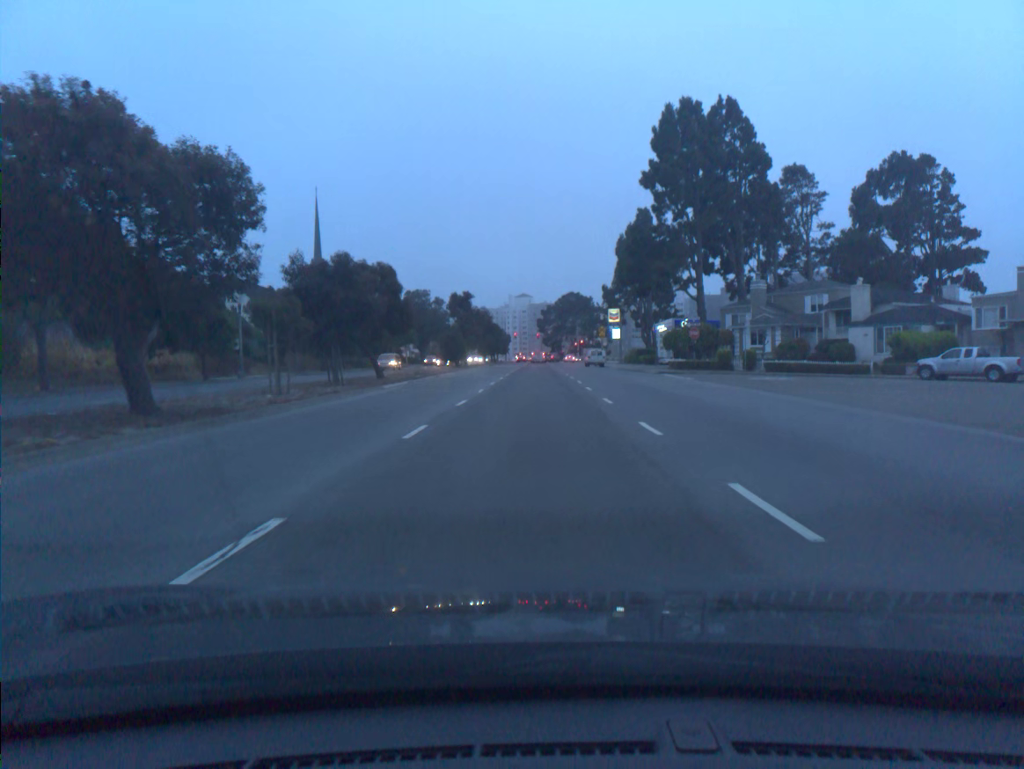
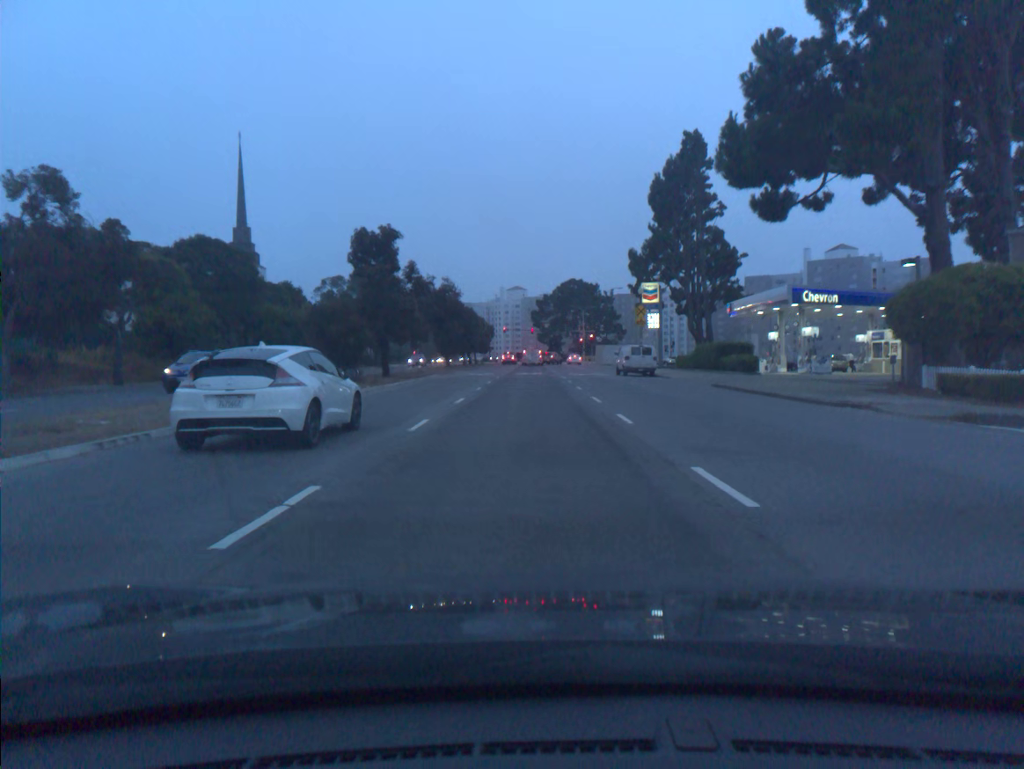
(0.0, +42.0) m; 0°
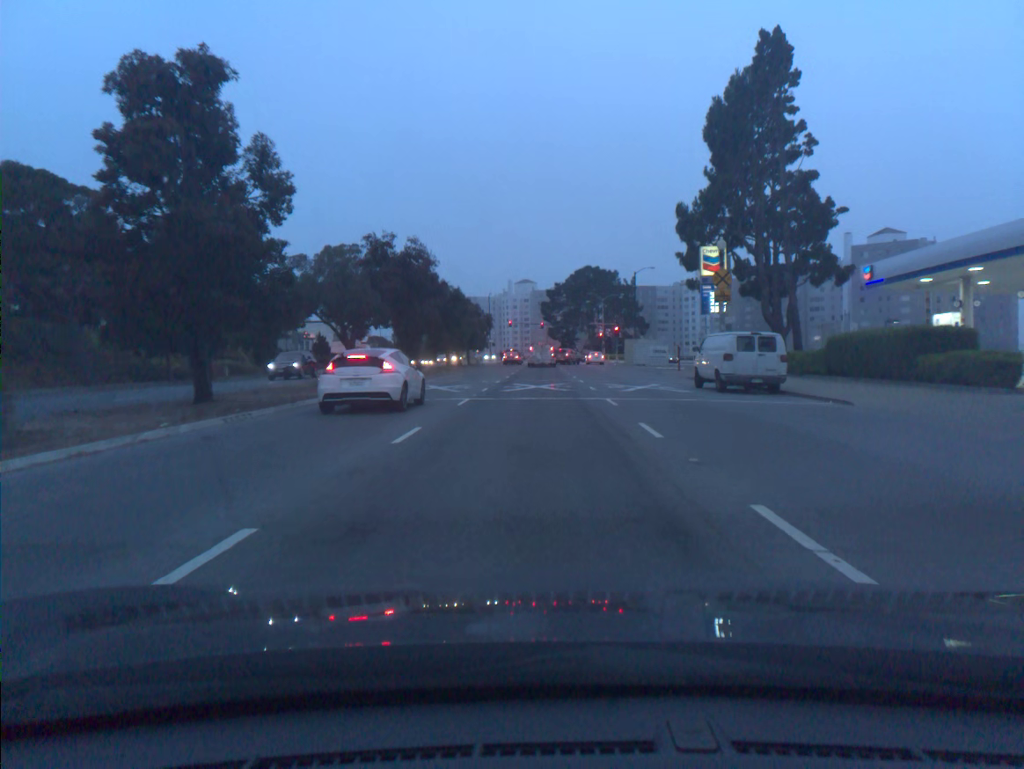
(-0.1, +23.7) m; -1°
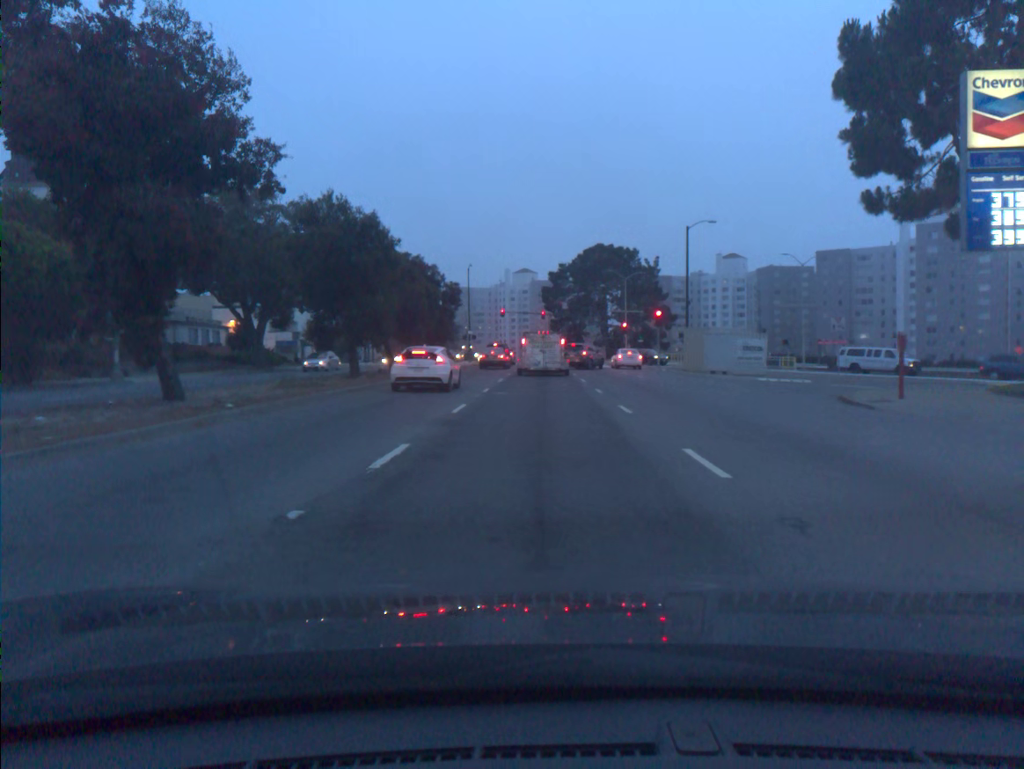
(0.0, +32.5) m; 0°
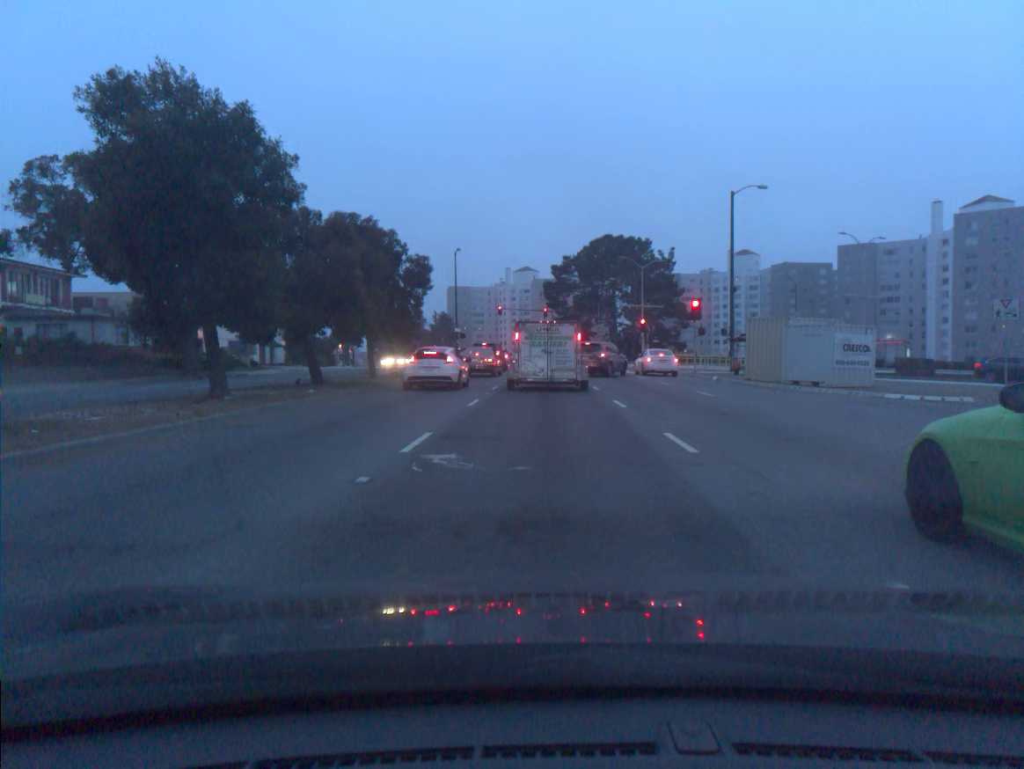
(0.0, +13.9) m; 0°
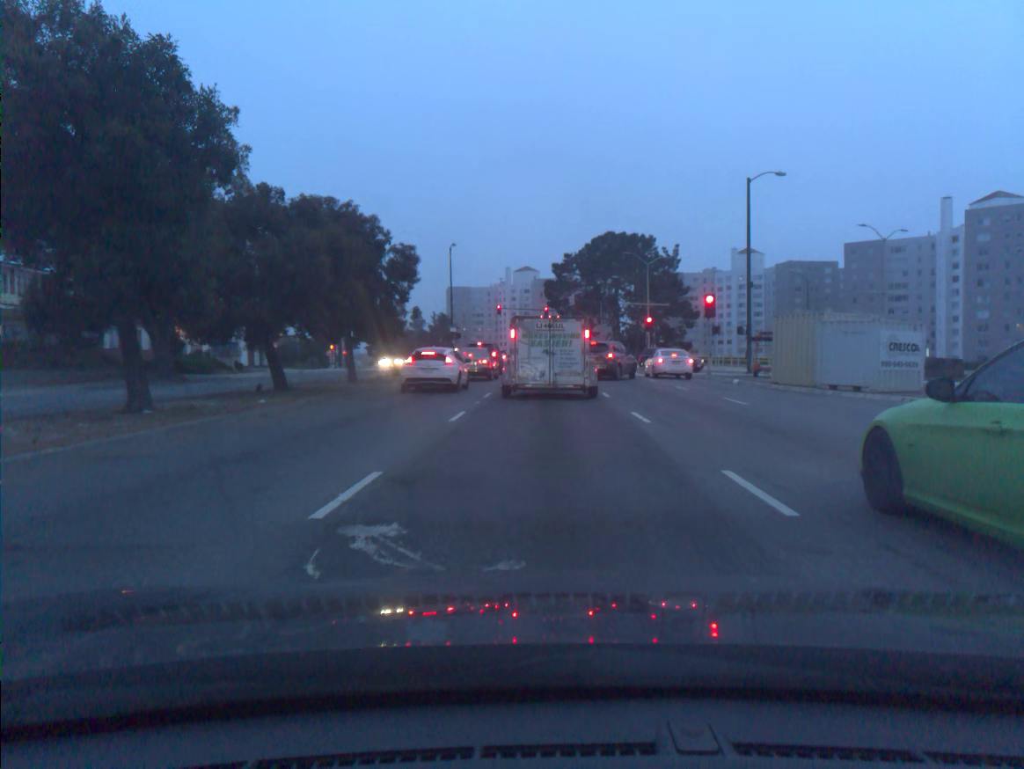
(0.0, +3.7) m; 0°
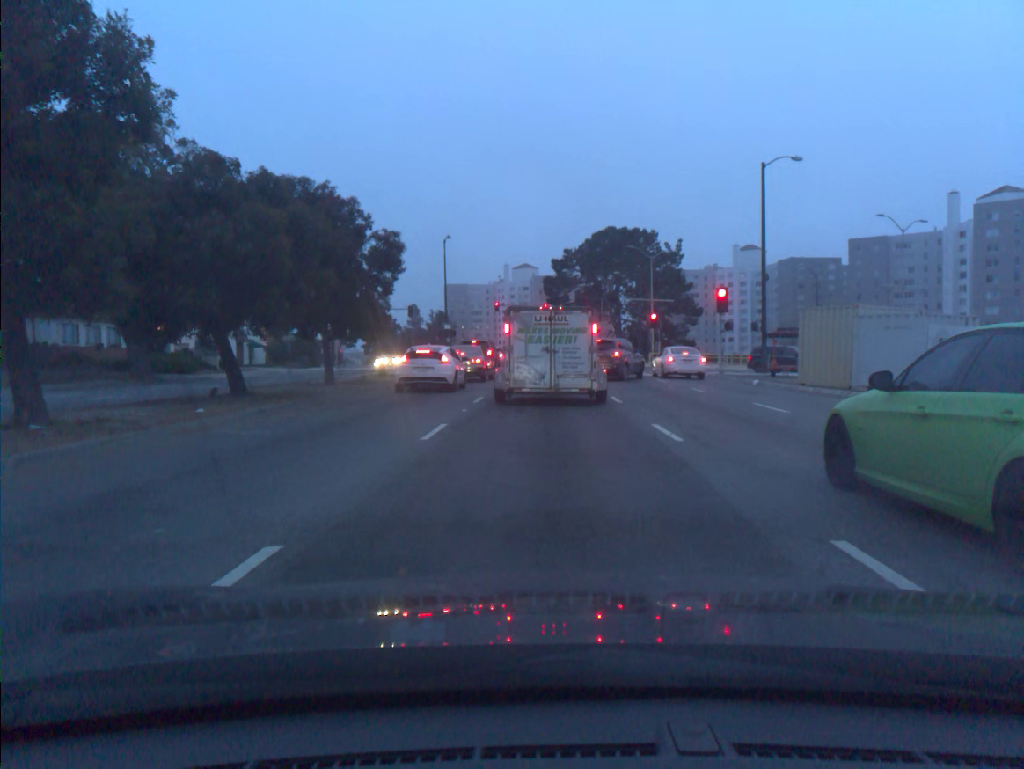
(0.0, +3.1) m; 0°
